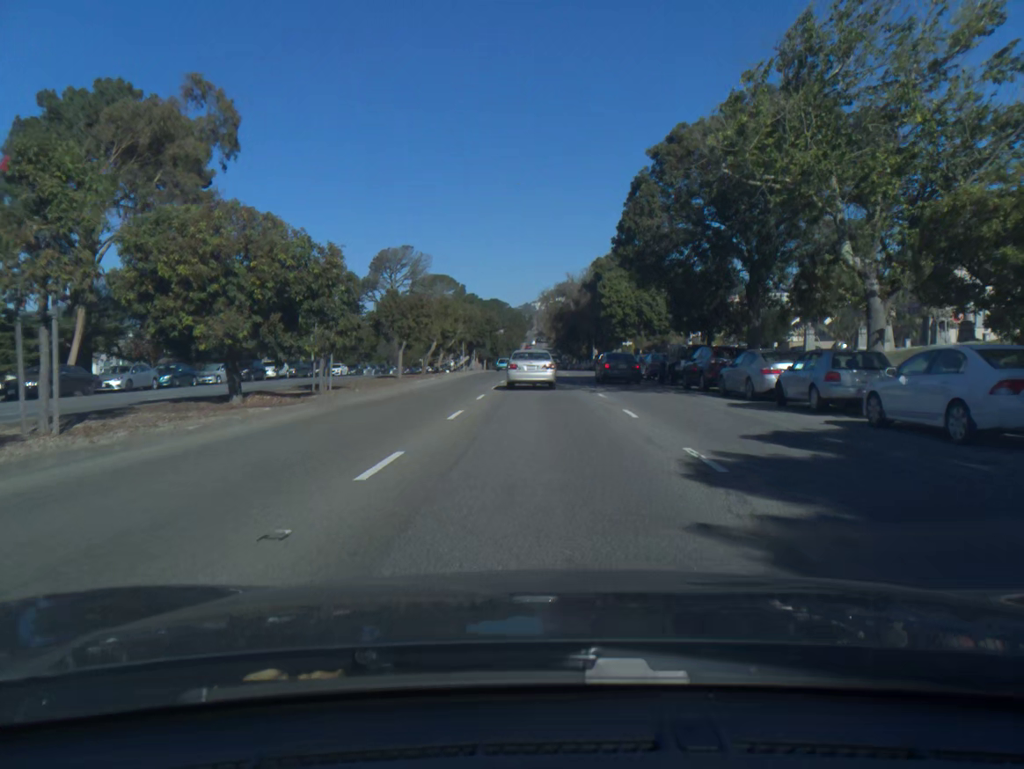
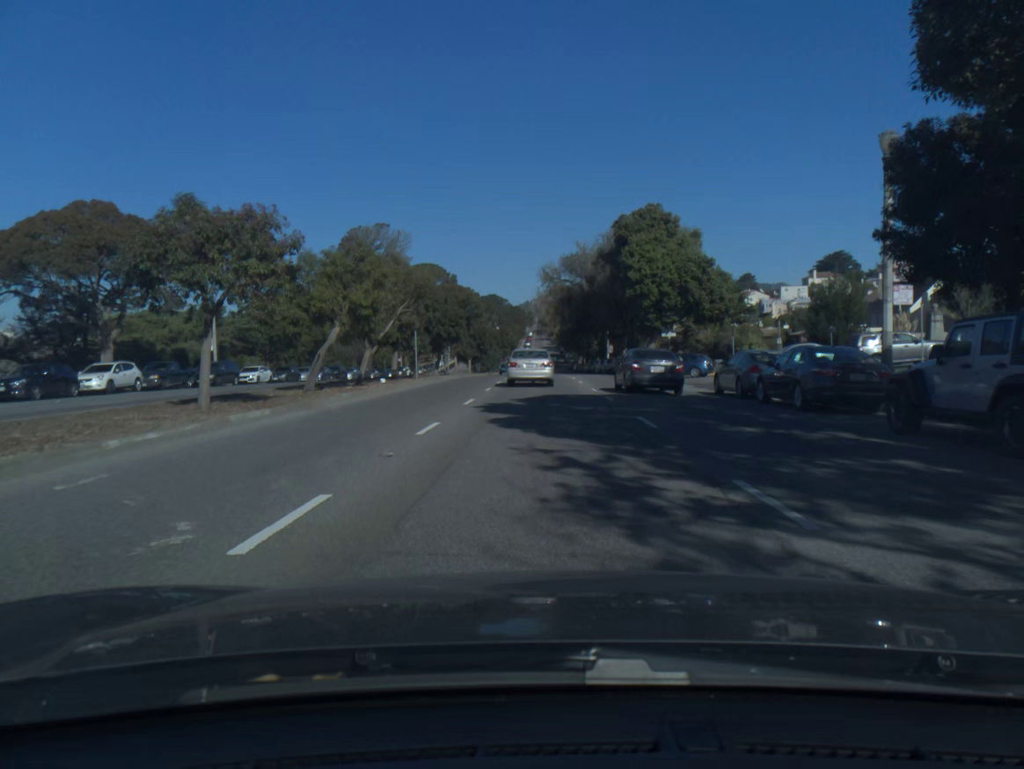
(0.0, +24.9) m; 0°
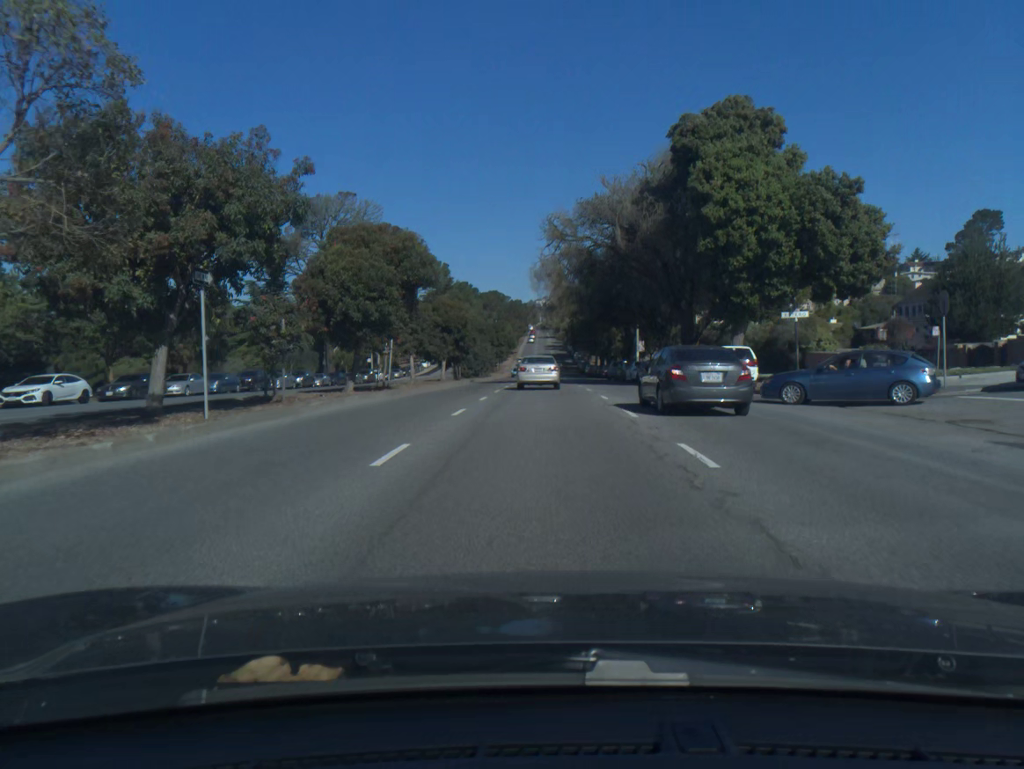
(0.0, +25.6) m; 0°
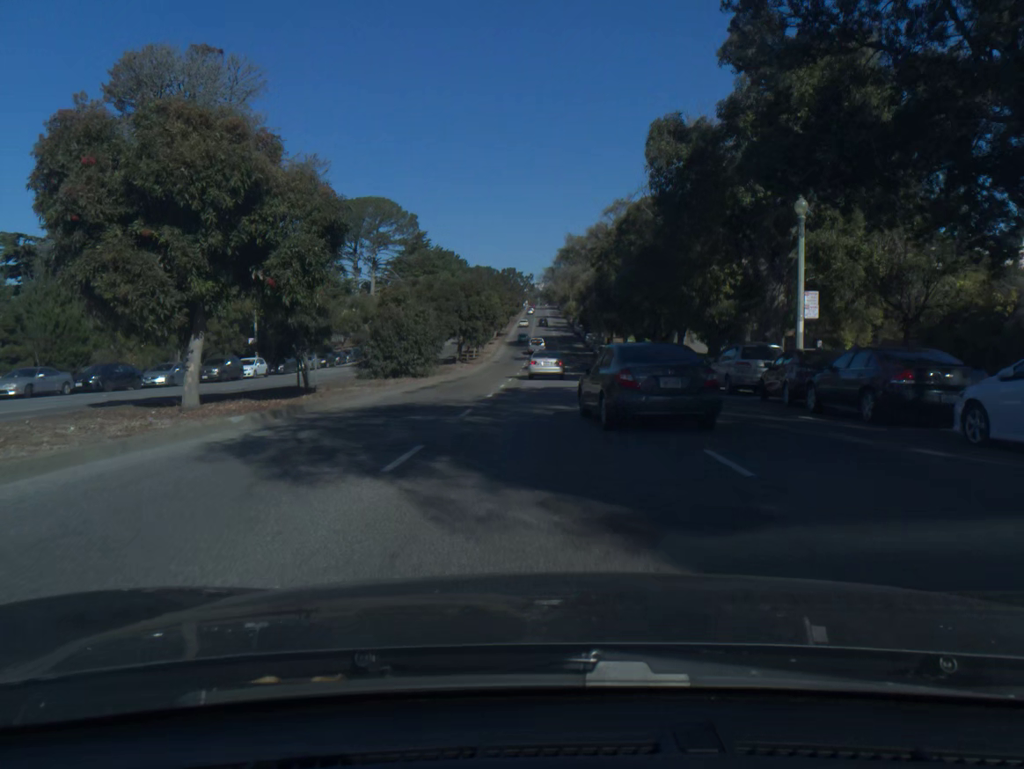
(-0.2, +43.5) m; 0°
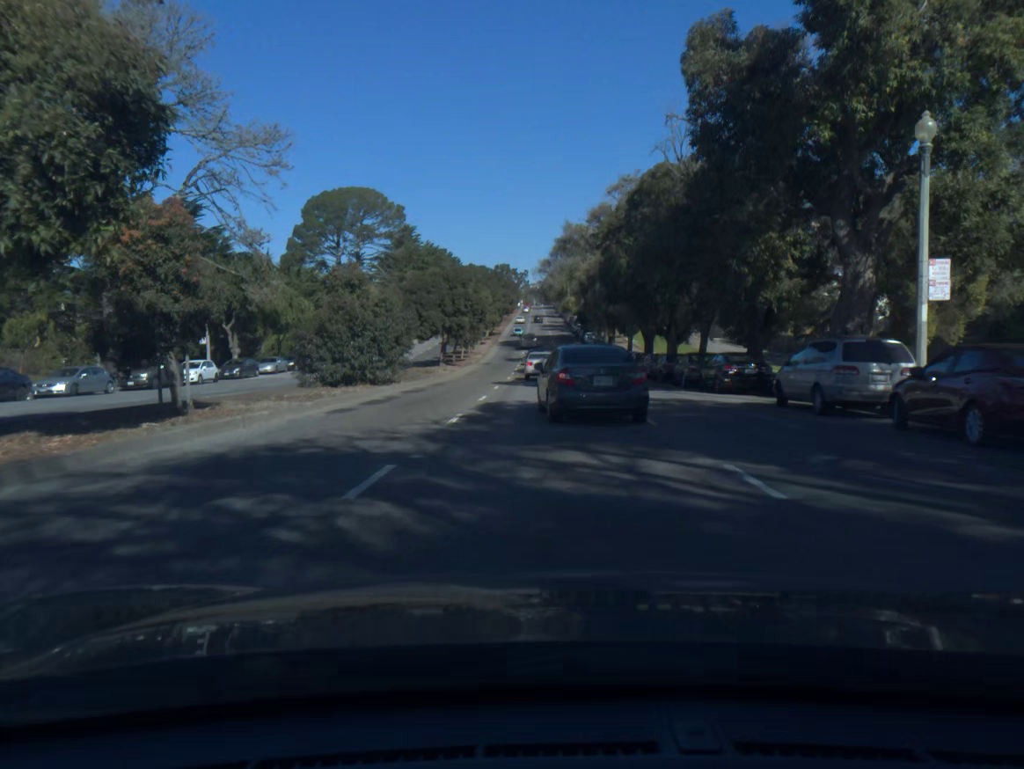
(0.0, +8.8) m; 0°
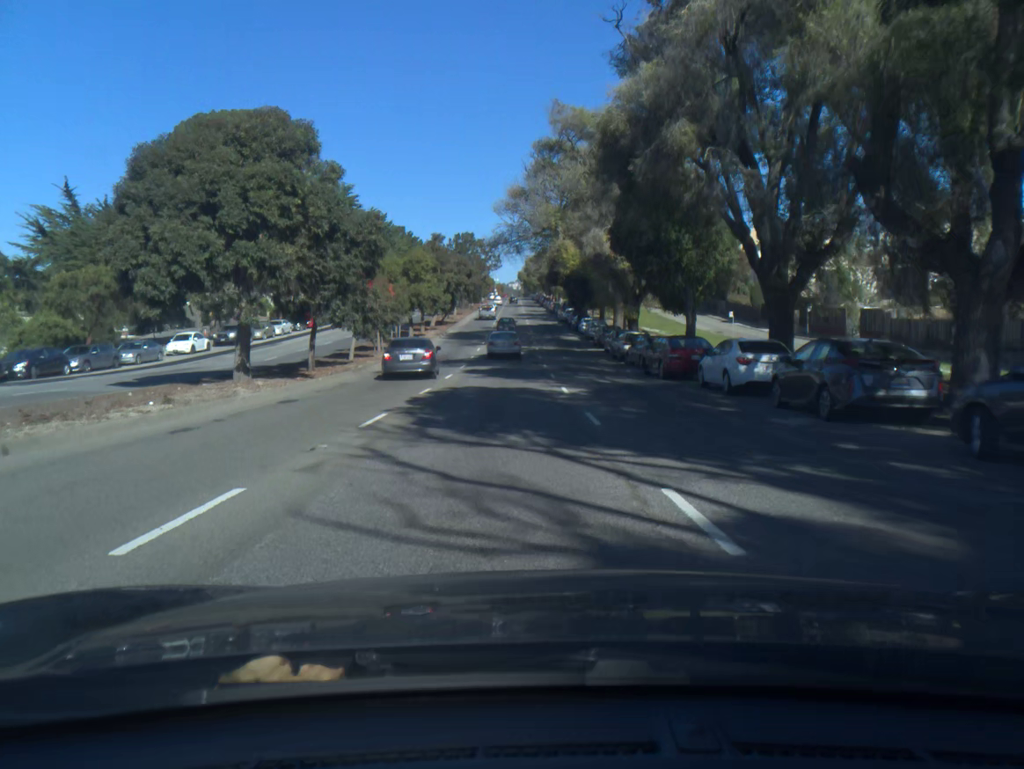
(+0.5, +37.7) m; +1°
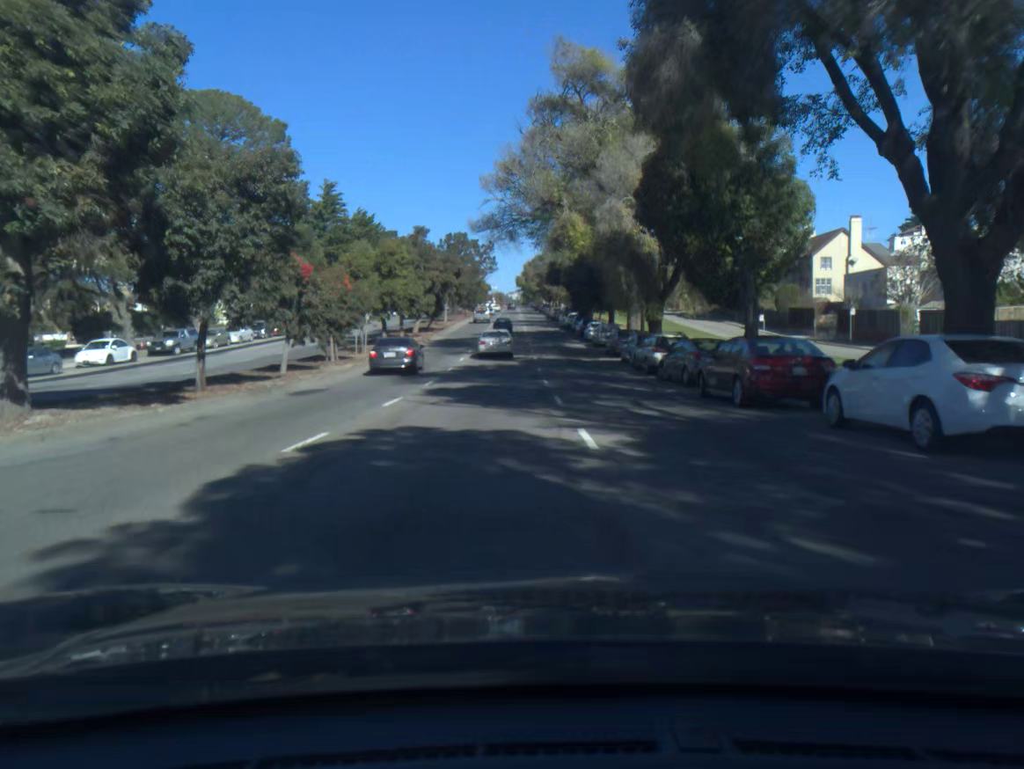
(0.0, +10.2) m; 0°
